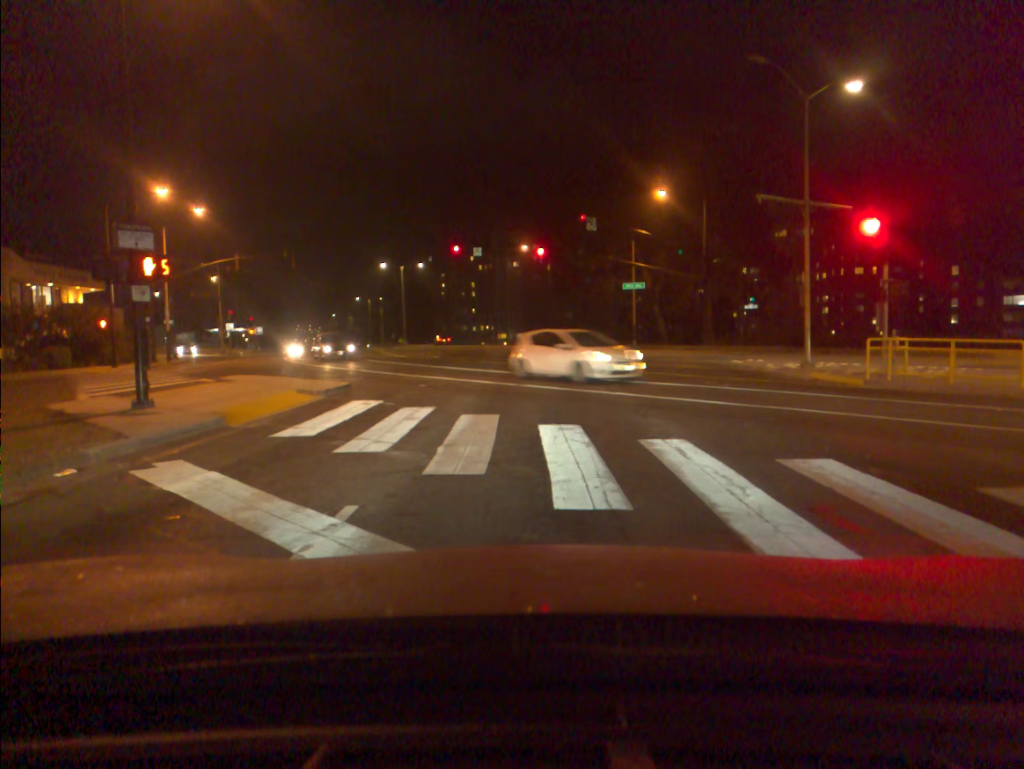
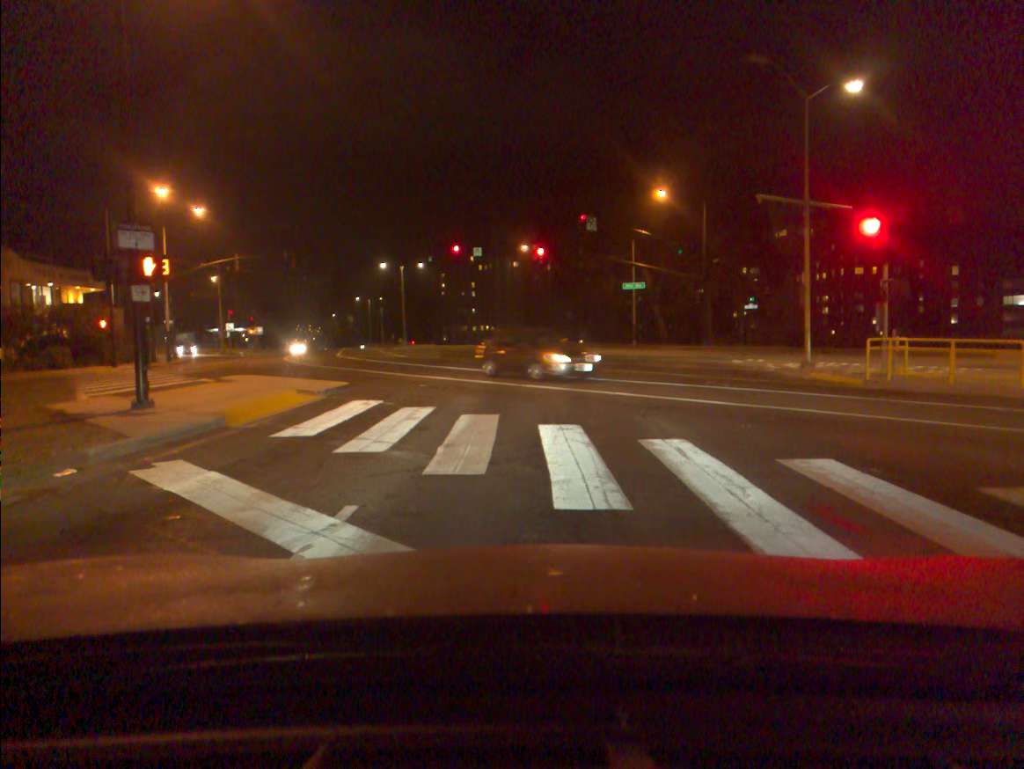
(0.0, 0.0) m; 0°
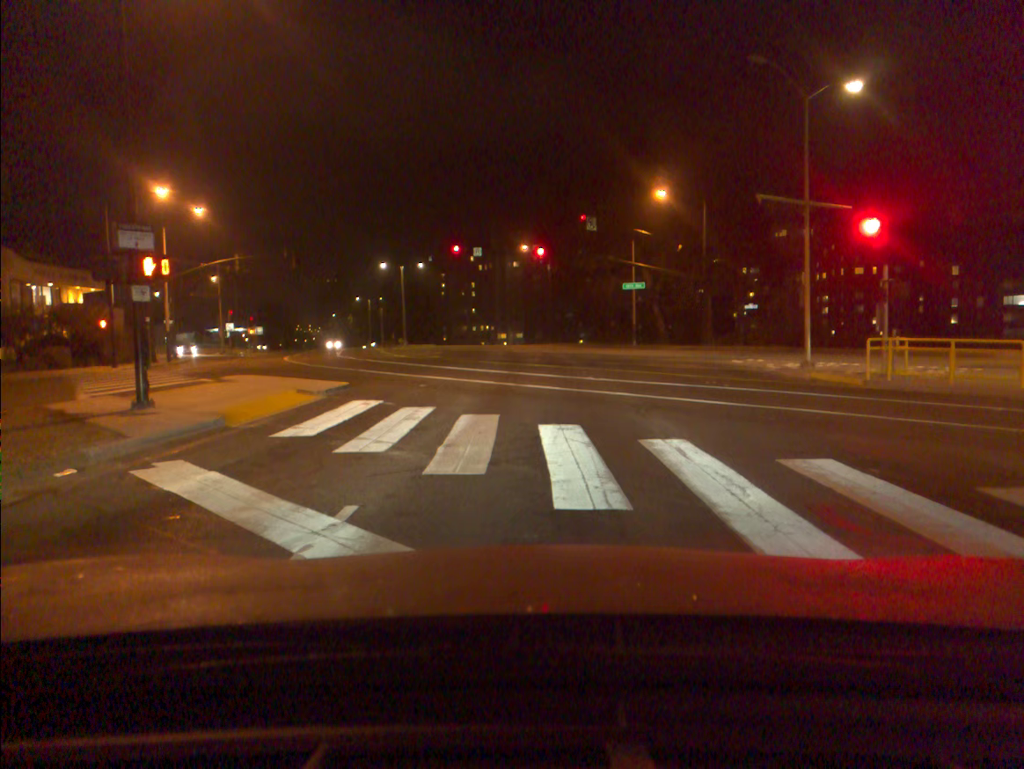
(0.0, 0.0) m; 0°
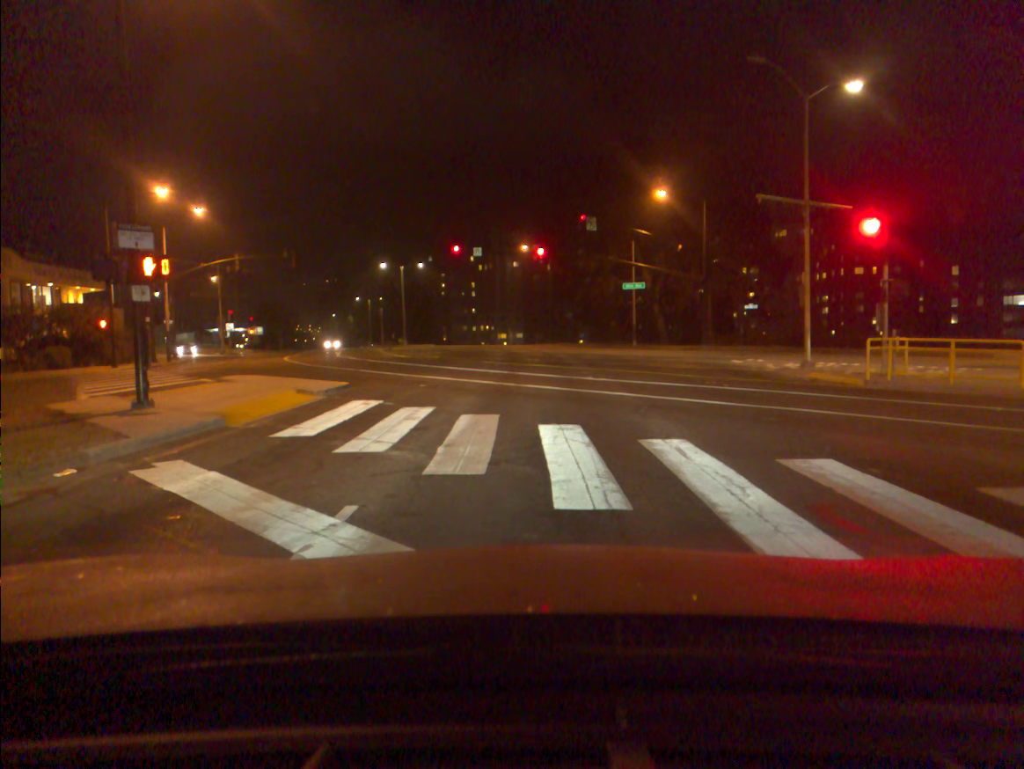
(0.0, 0.0) m; 0°
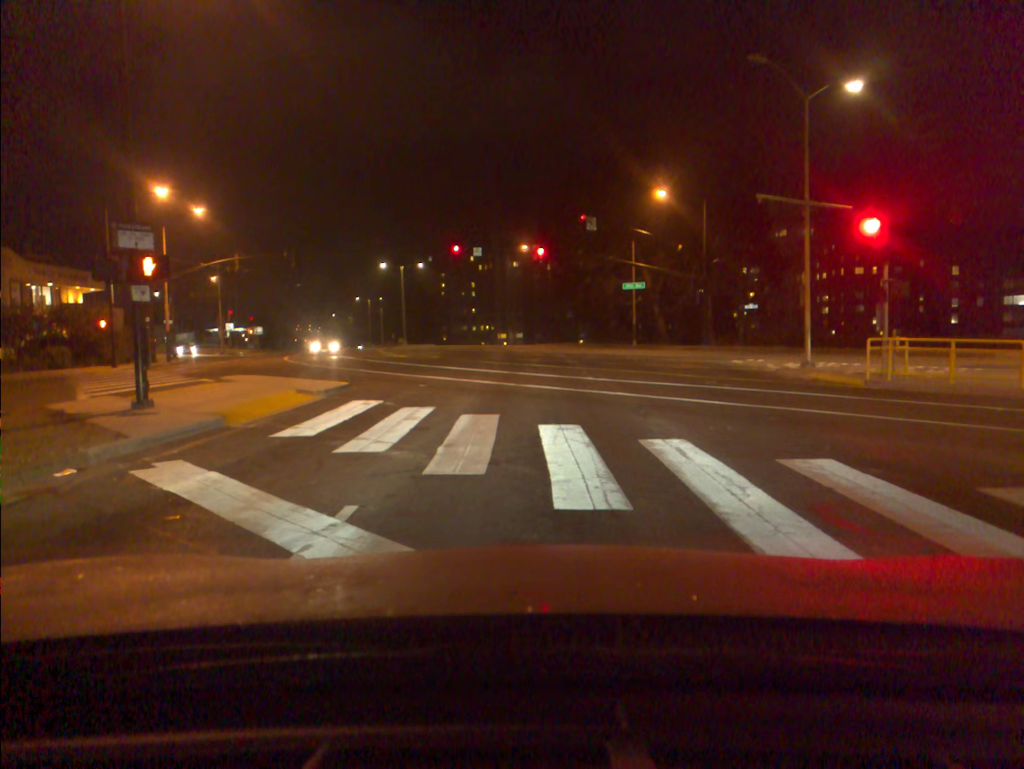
(0.0, 0.0) m; 0°
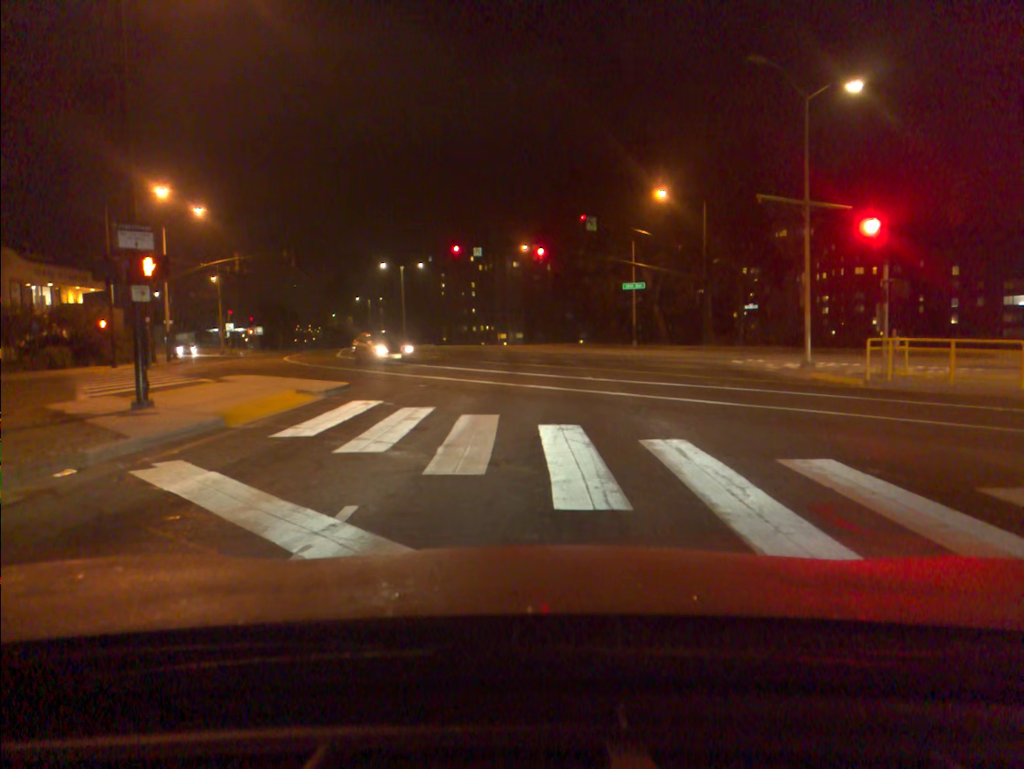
(0.0, 0.0) m; 0°
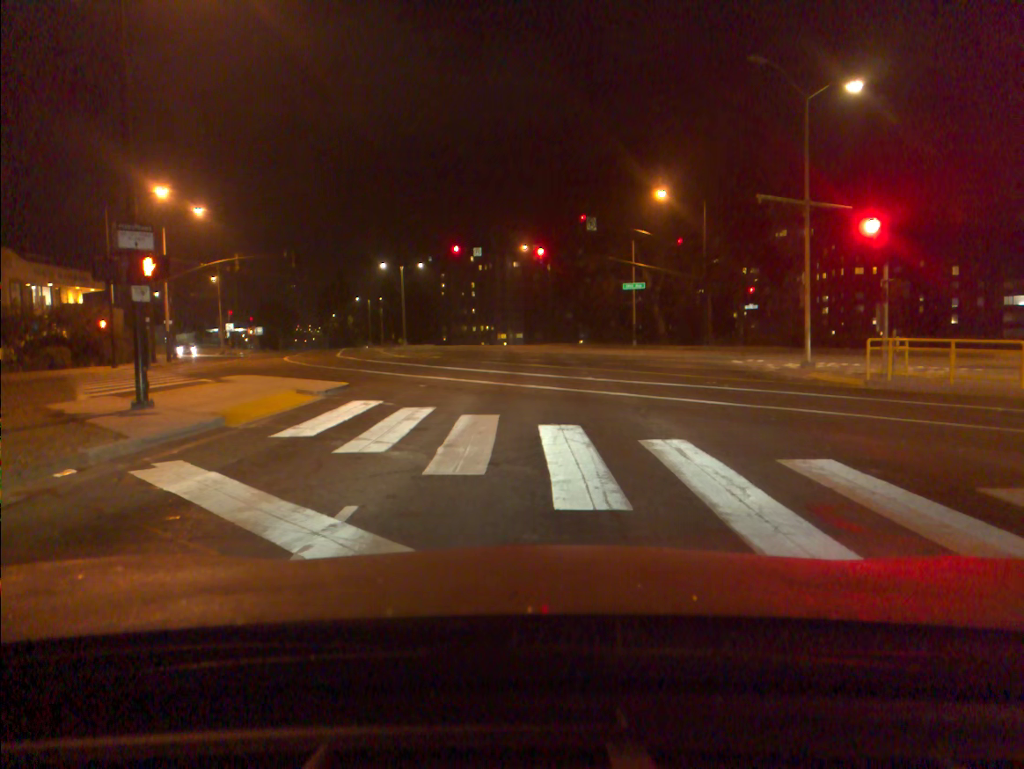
(0.0, 0.0) m; 0°
